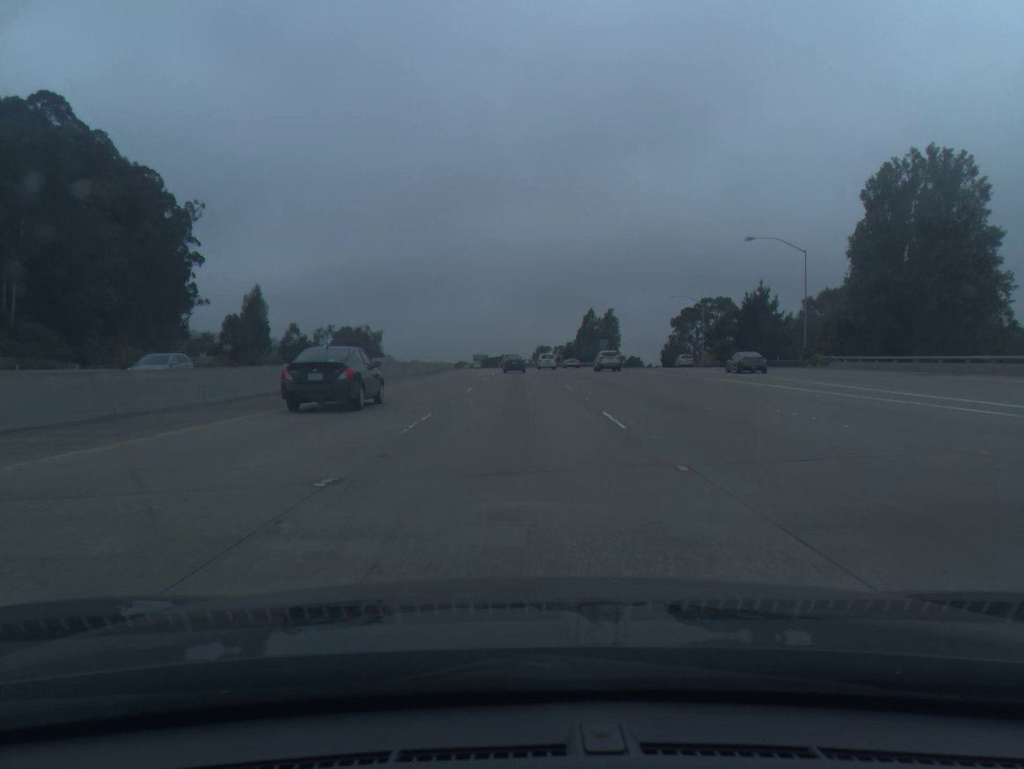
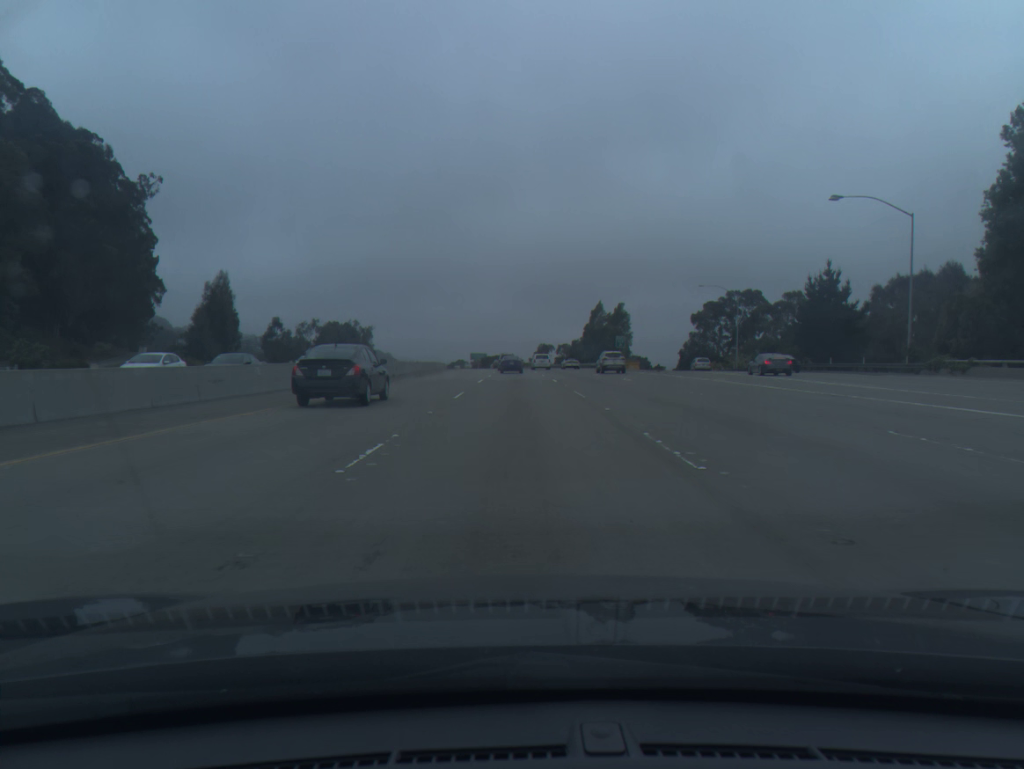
(0.0, +19.6) m; 0°
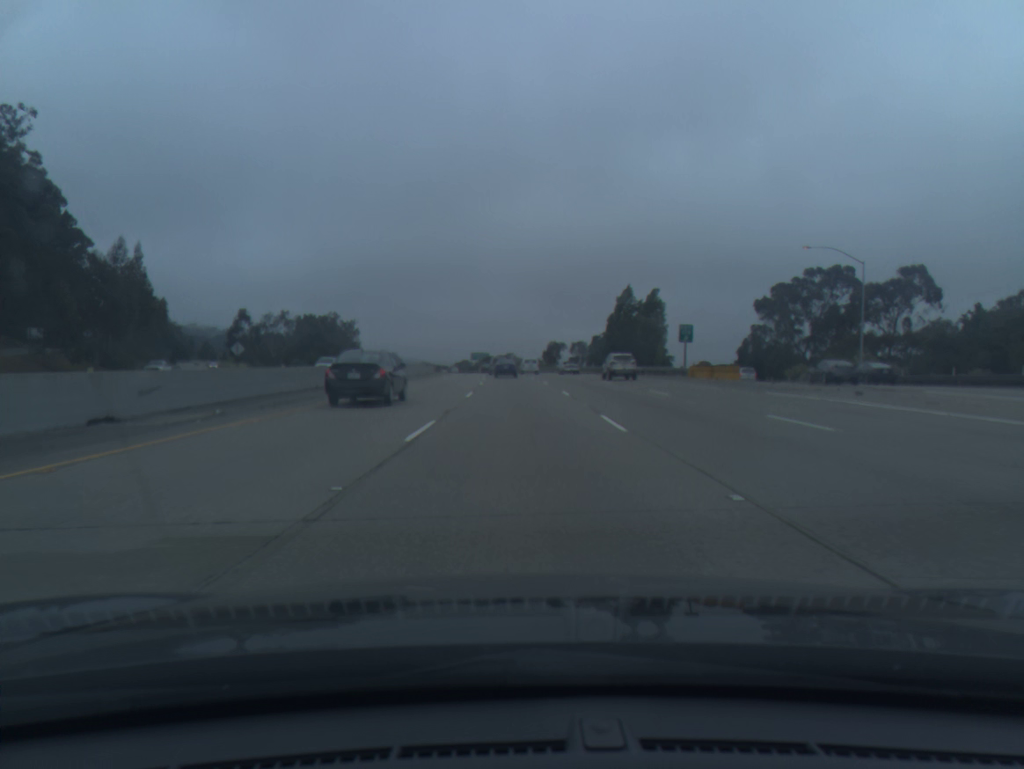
(0.0, +38.8) m; 0°
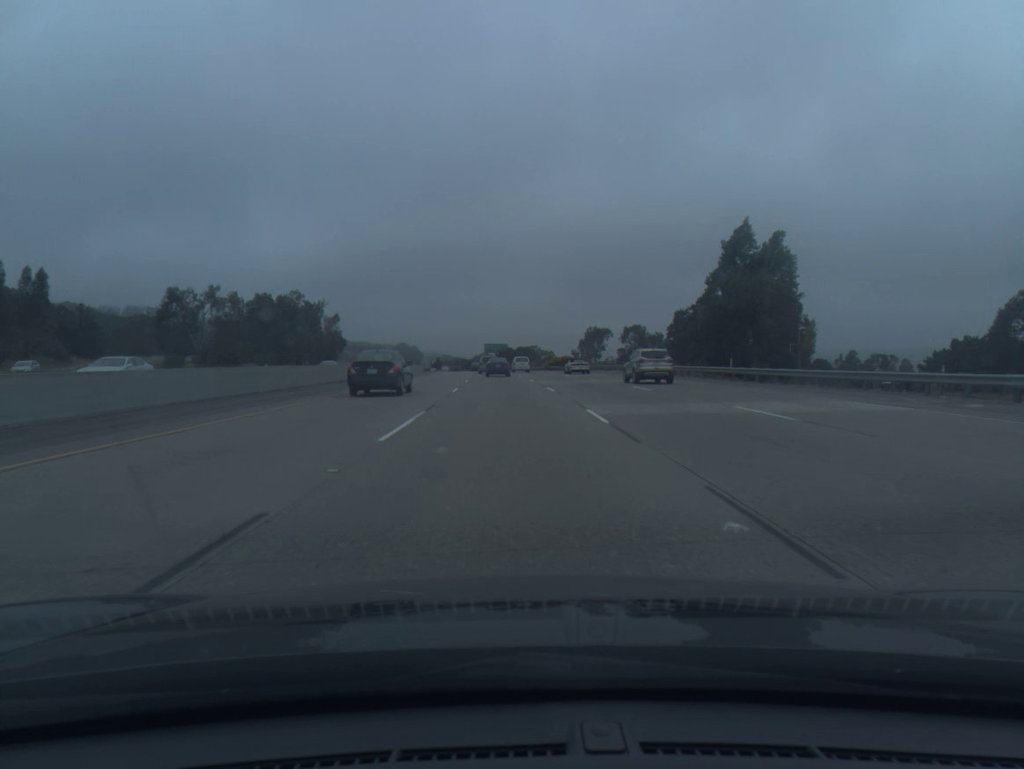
(-0.6, +57.4) m; -2°
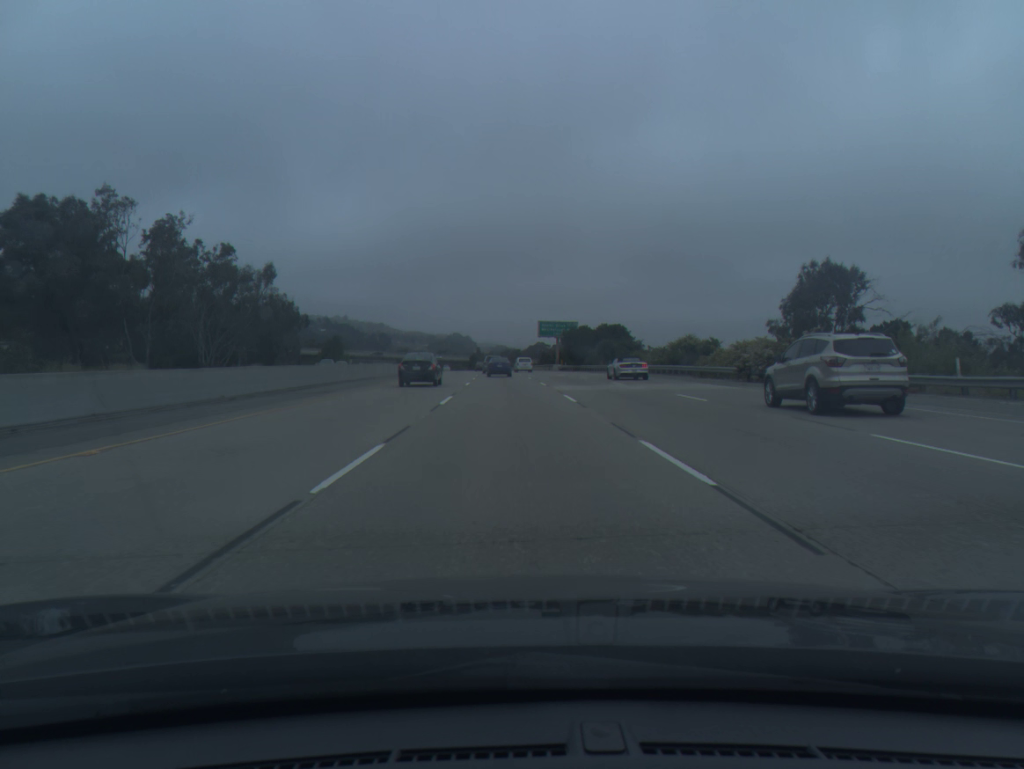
(-3.9, +94.4) m; -4°
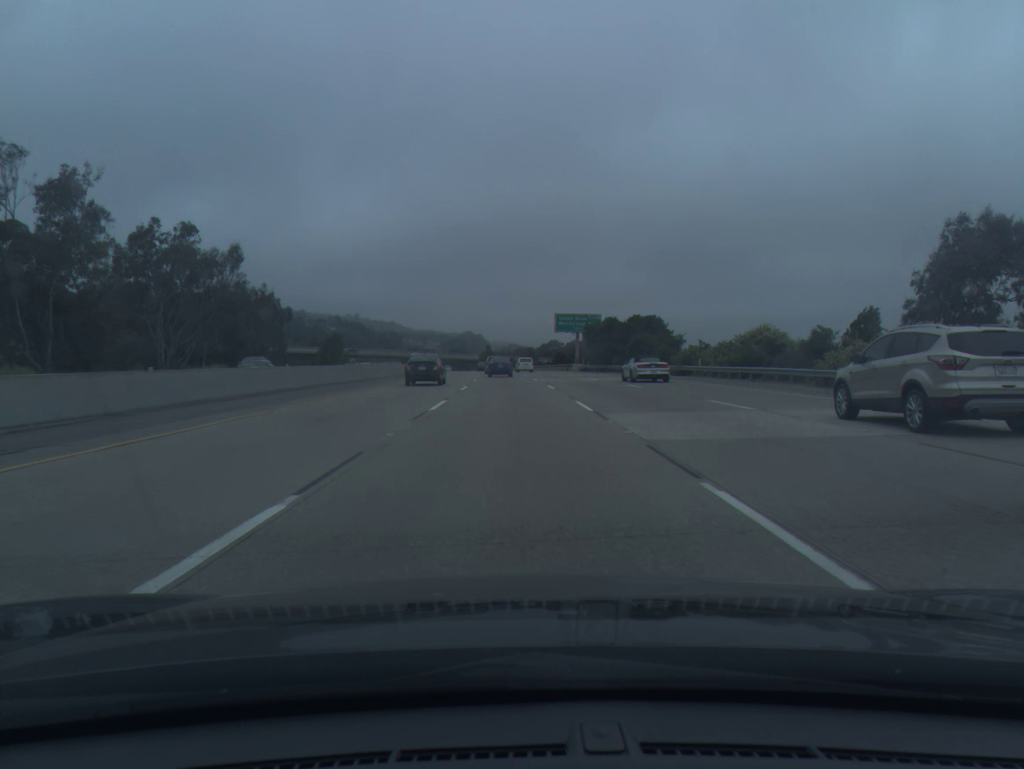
(-0.1, +18.7) m; -1°
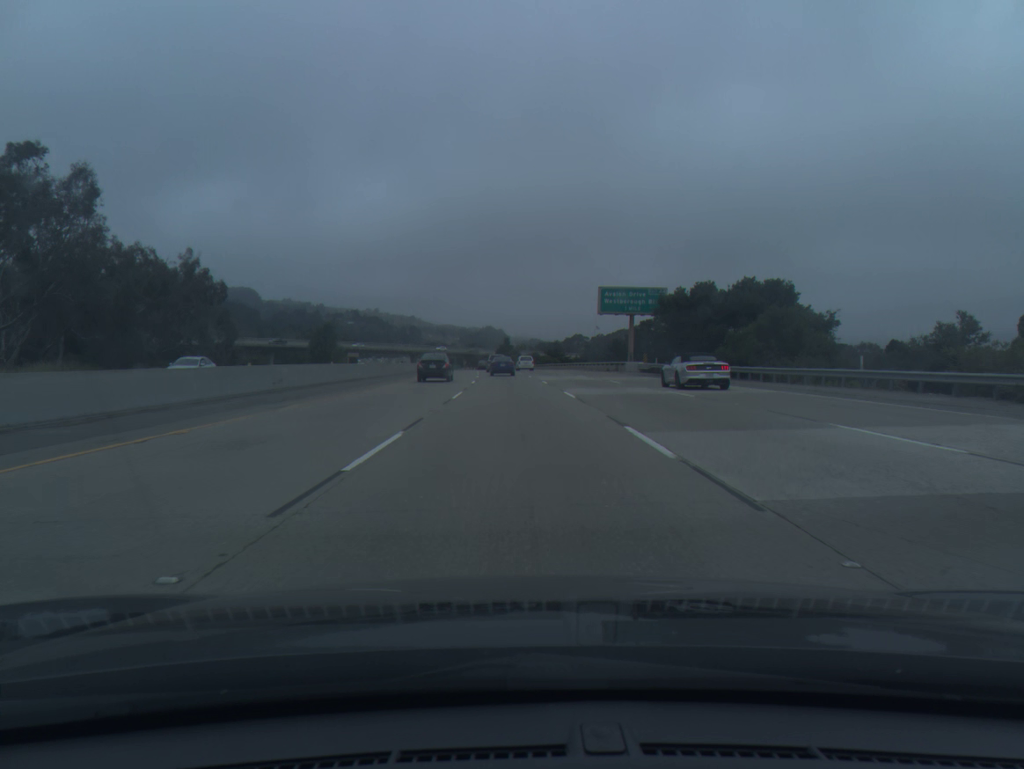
(-0.6, +37.3) m; -2°
